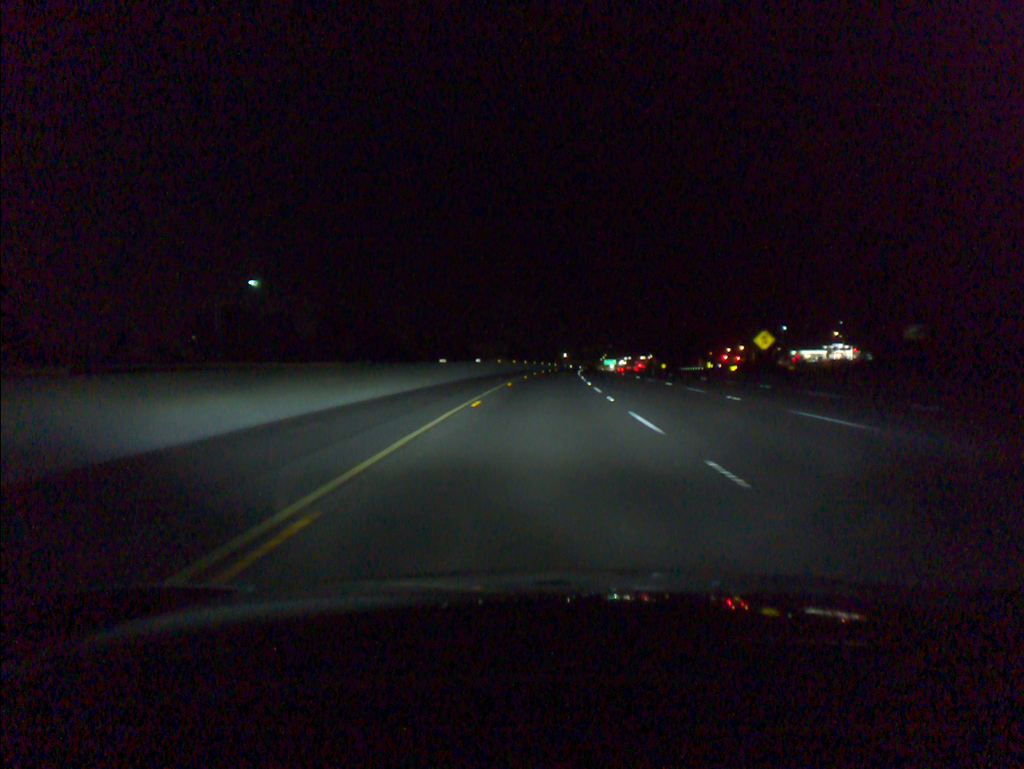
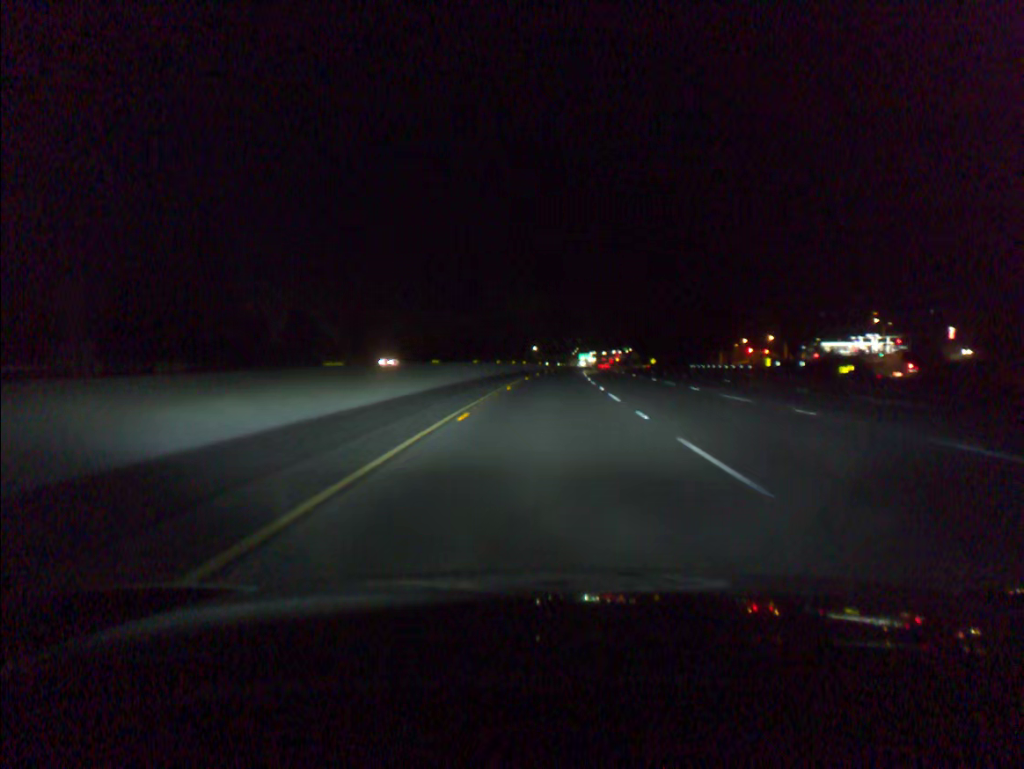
(+1.1, +62.7) m; +2°
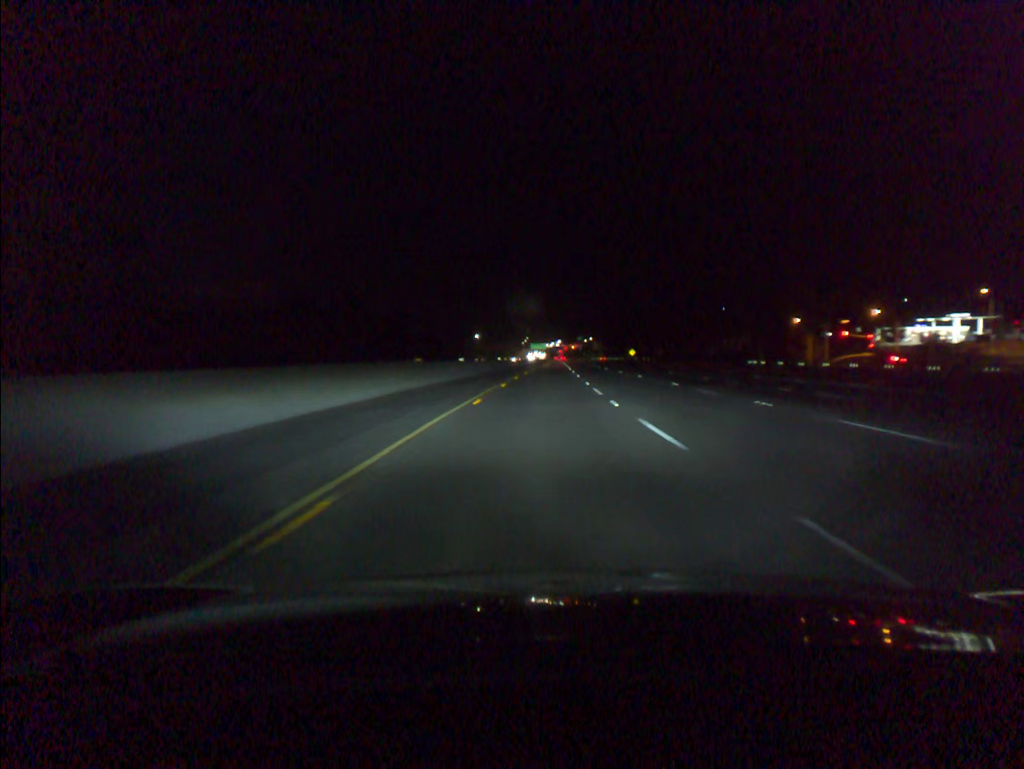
(+2.8, +82.5) m; +4°
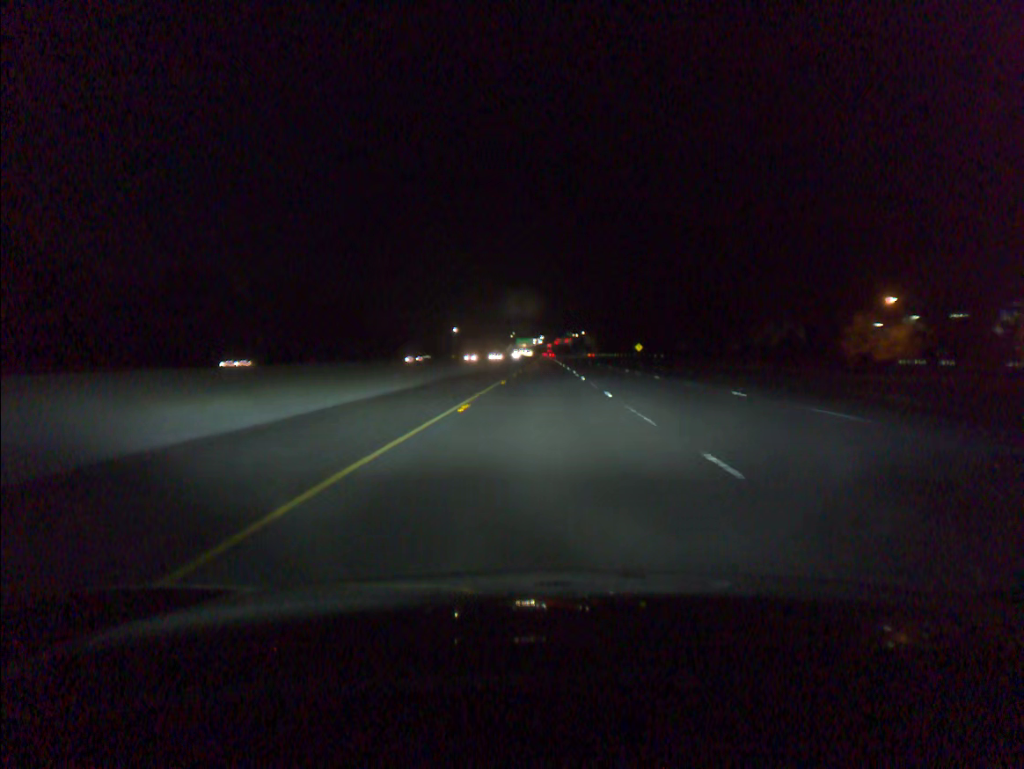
(+0.4, +41.3) m; +1°
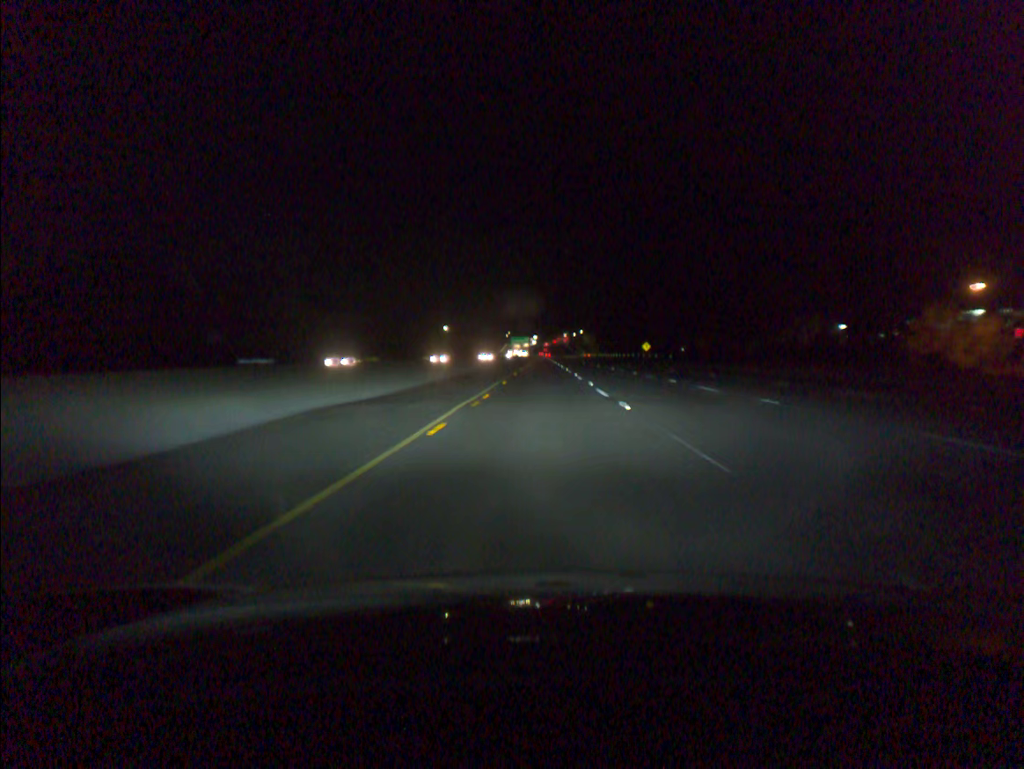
(0.0, +19.8) m; 0°
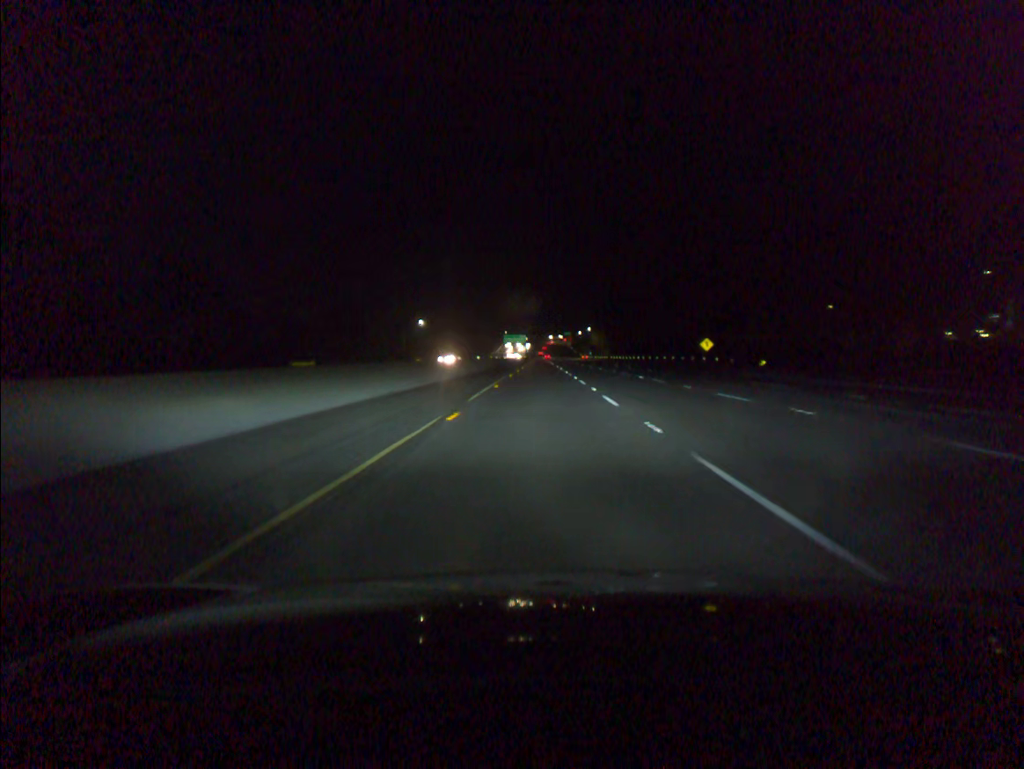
(+0.3, +60.9) m; 0°
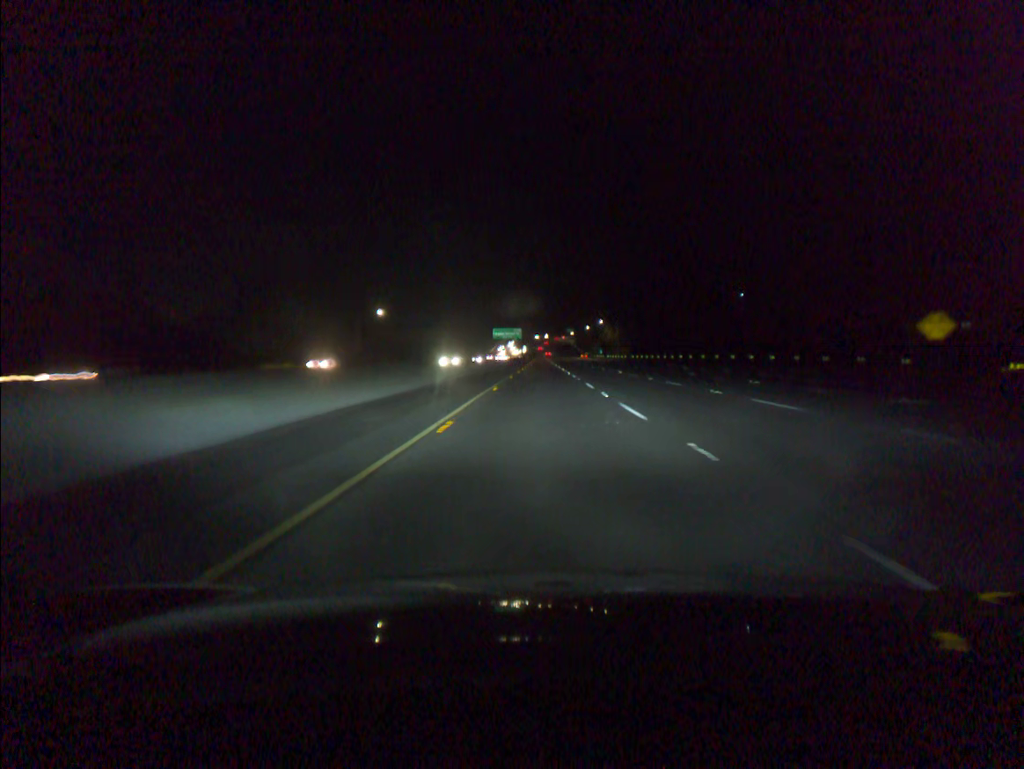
(-0.2, +60.7) m; 0°
